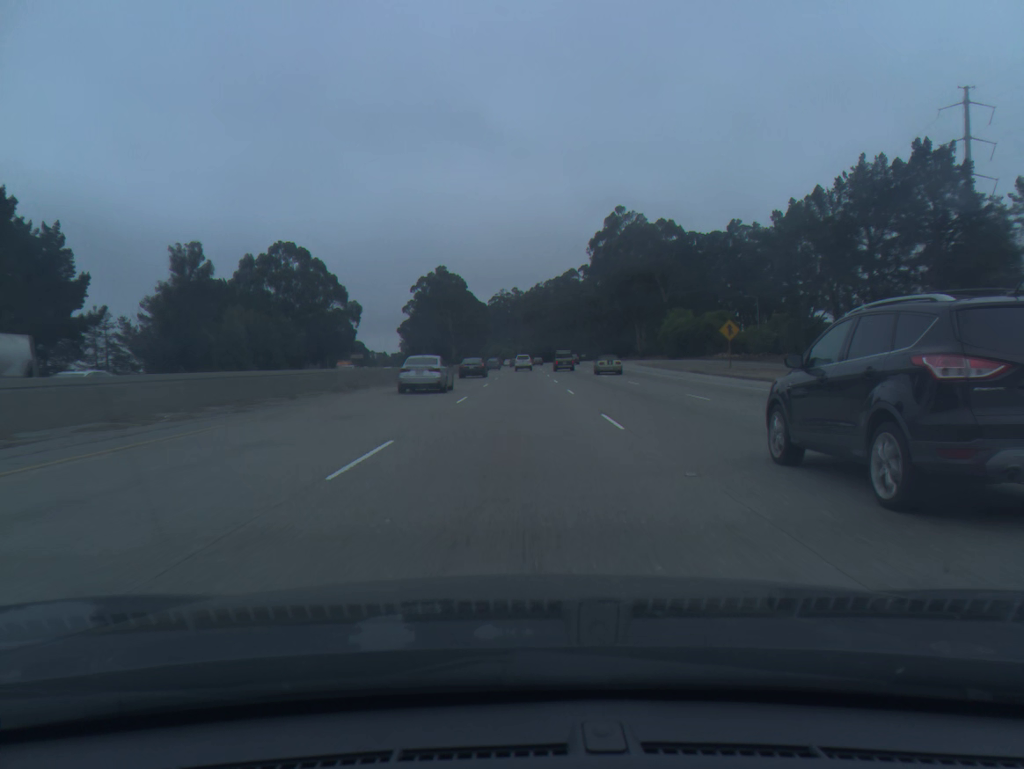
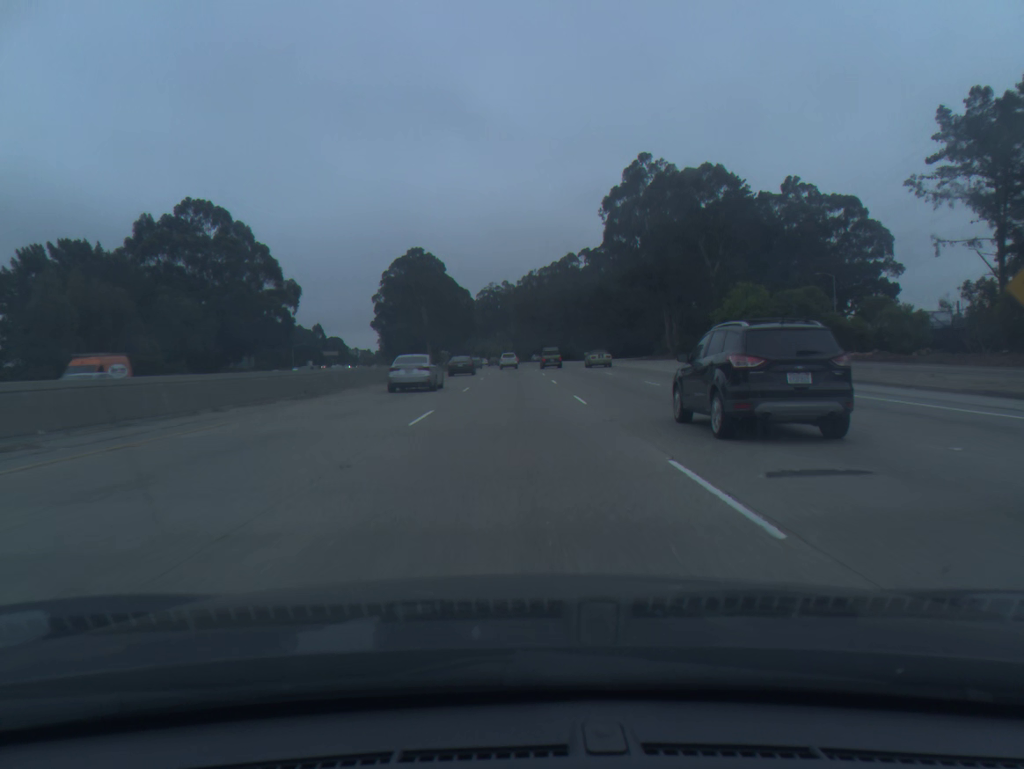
(+0.1, +37.4) m; +1°
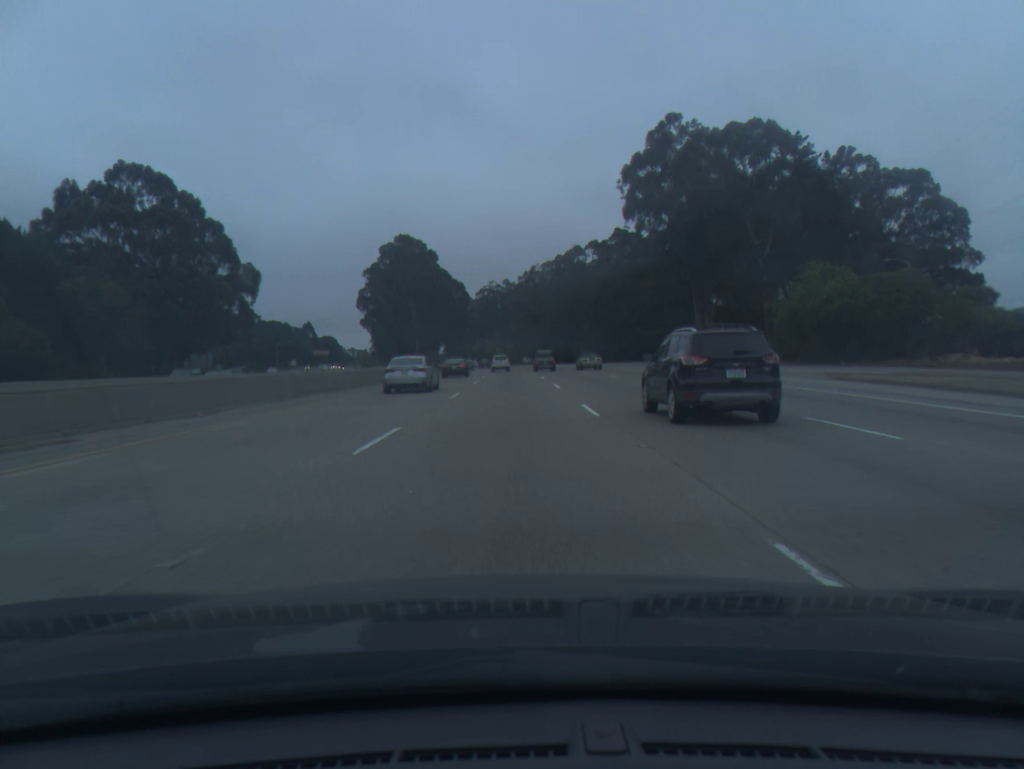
(0.0, +18.7) m; 0°
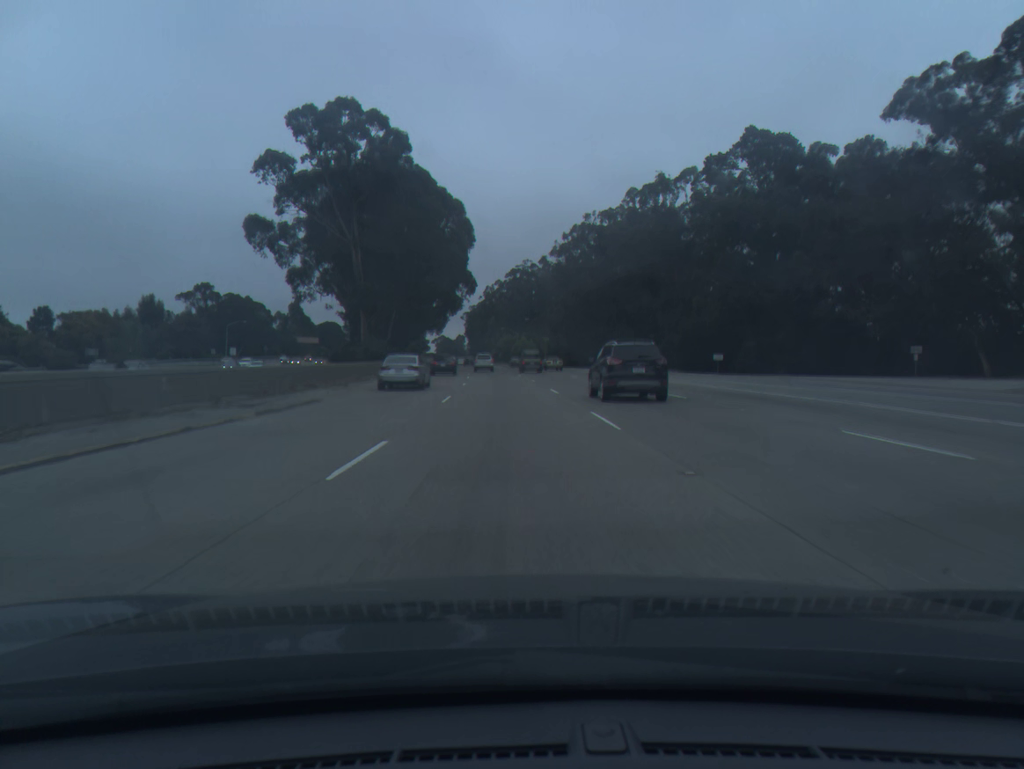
(-1.4, +74.8) m; -2°
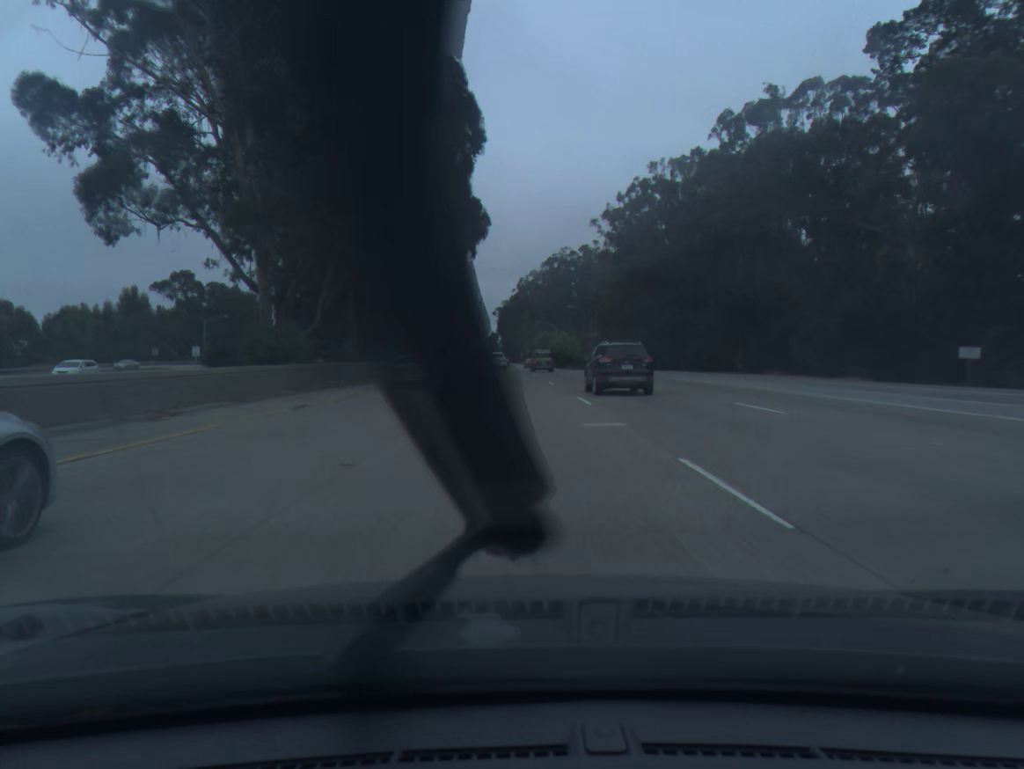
(-0.8, +37.3) m; -3°
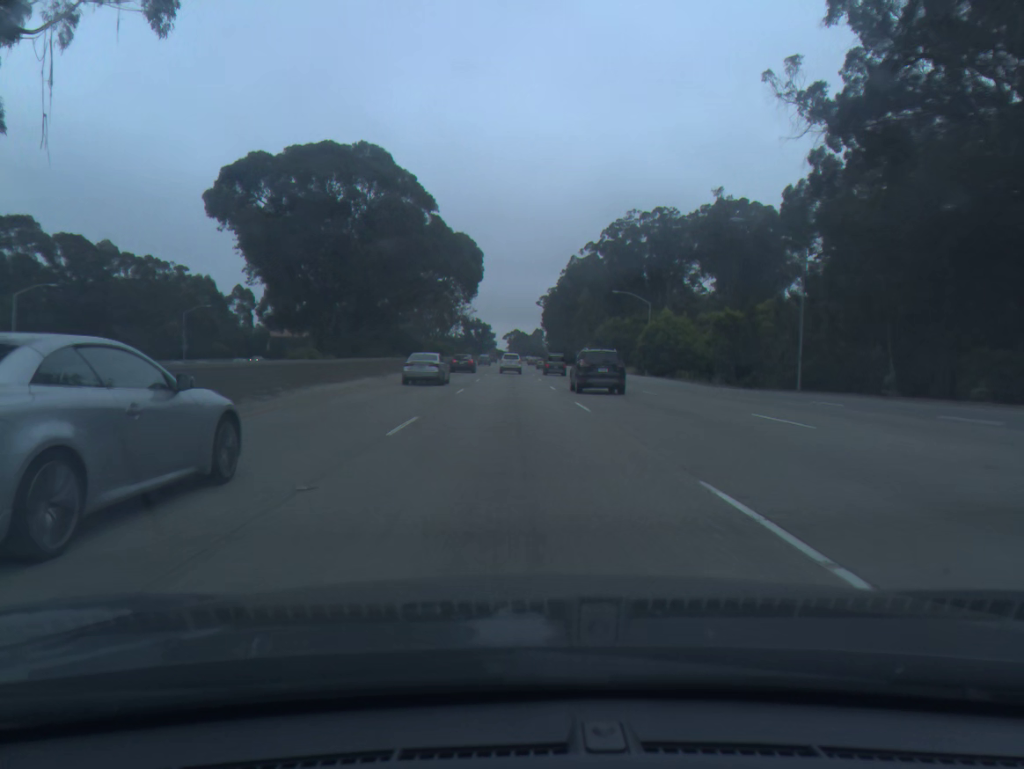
(-2.1, +74.5) m; -3°
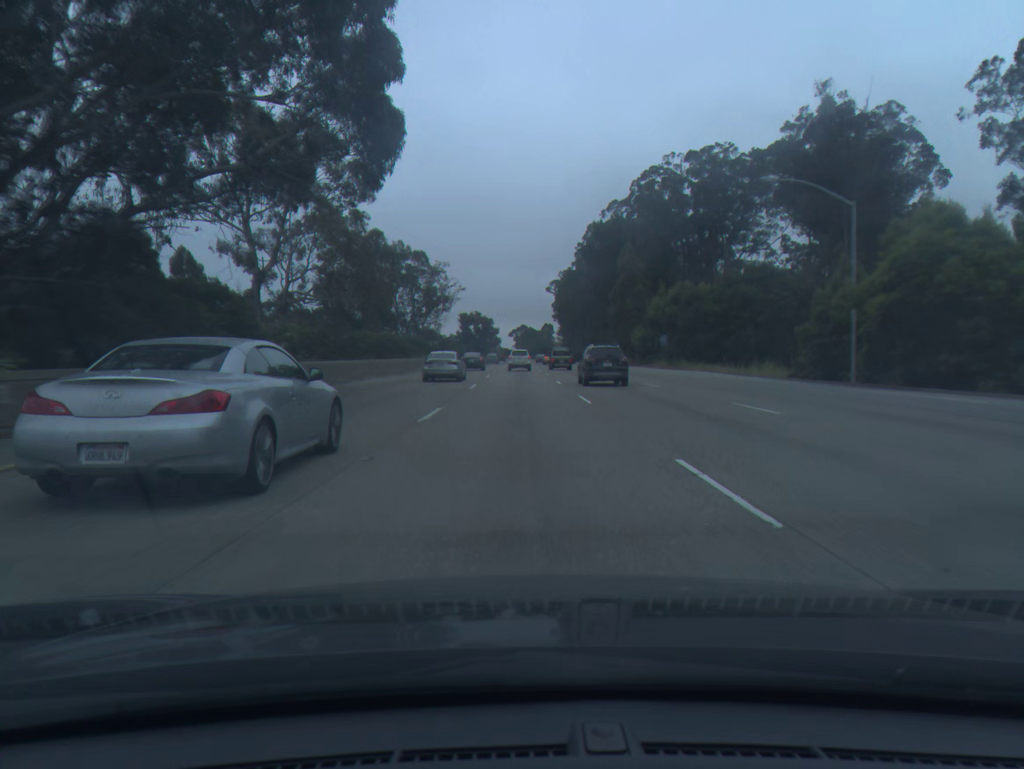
(-0.6, +56.0) m; 0°
